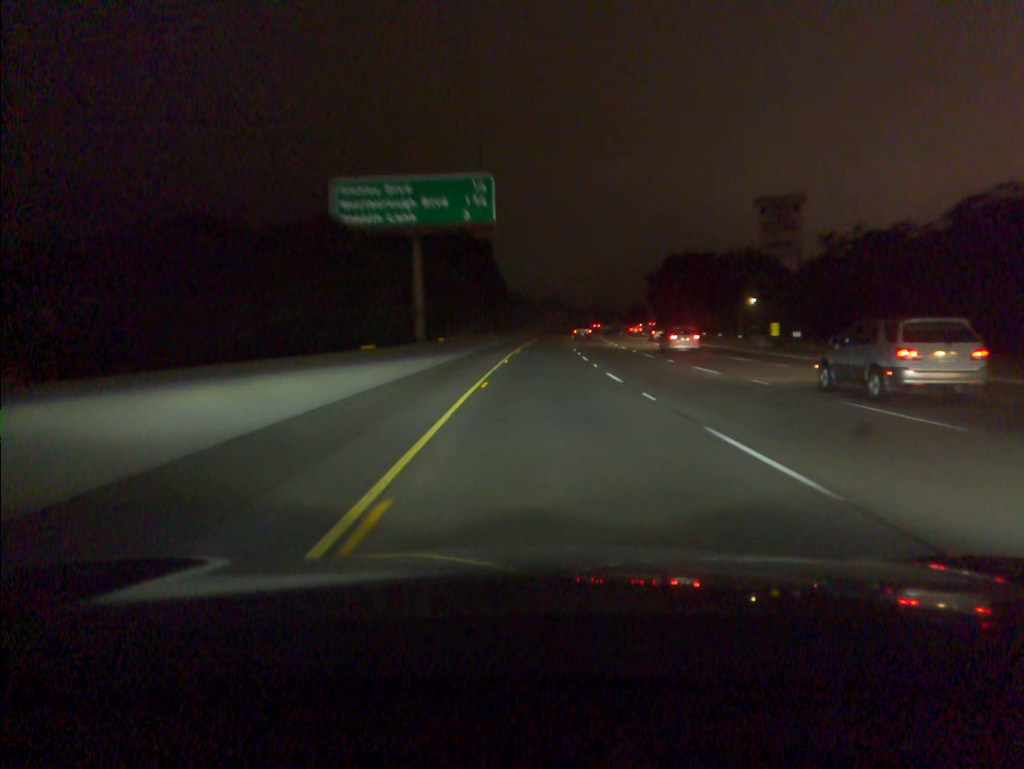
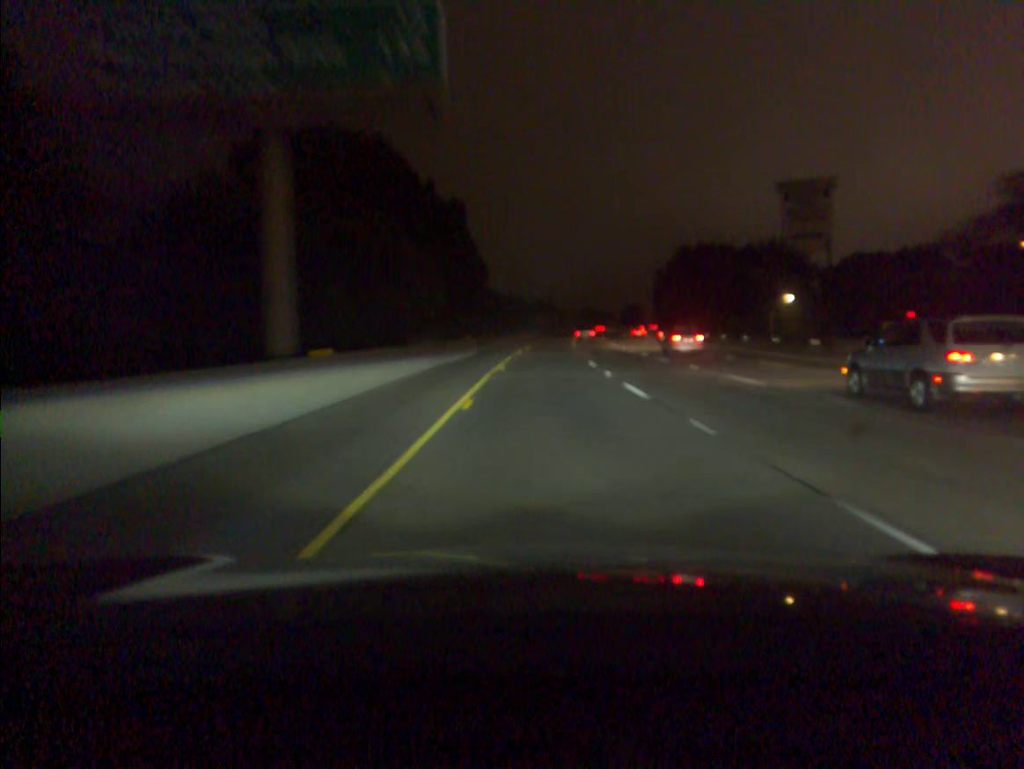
(+0.1, +19.9) m; +1°
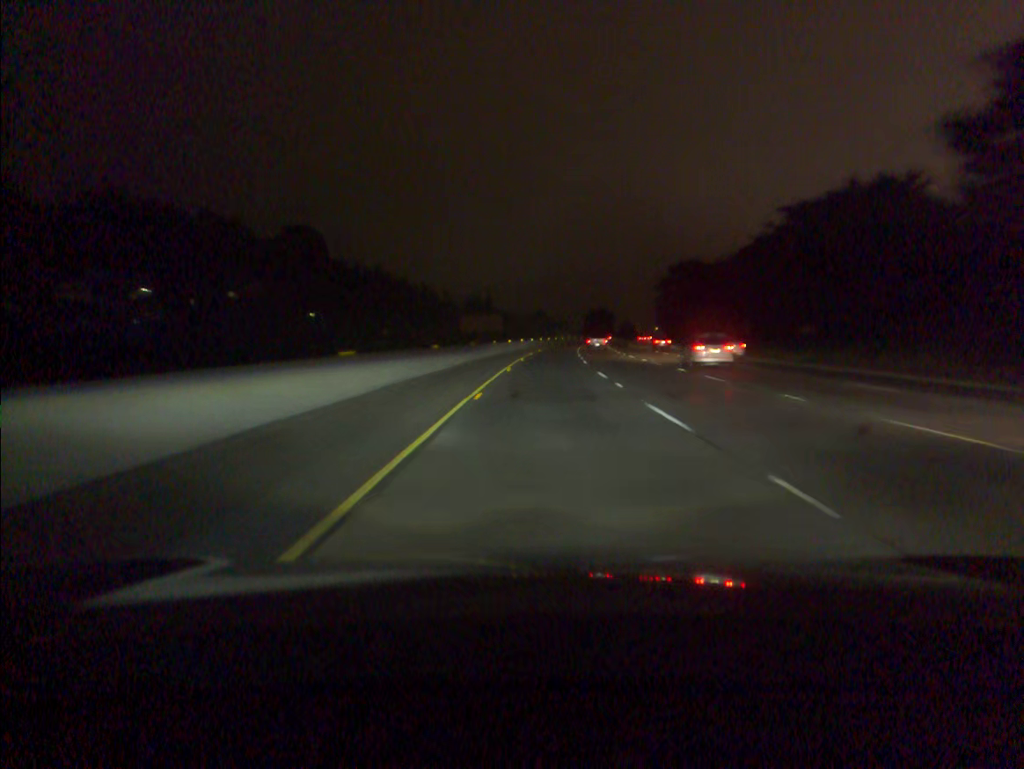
(+3.9, +98.3) m; +4°
